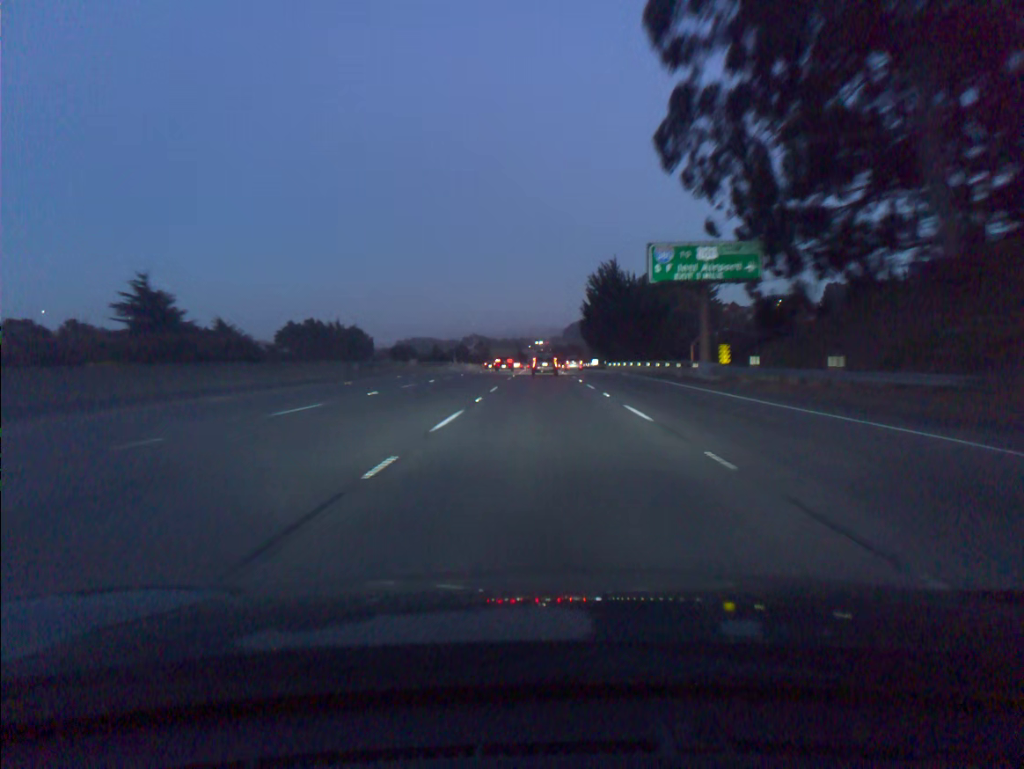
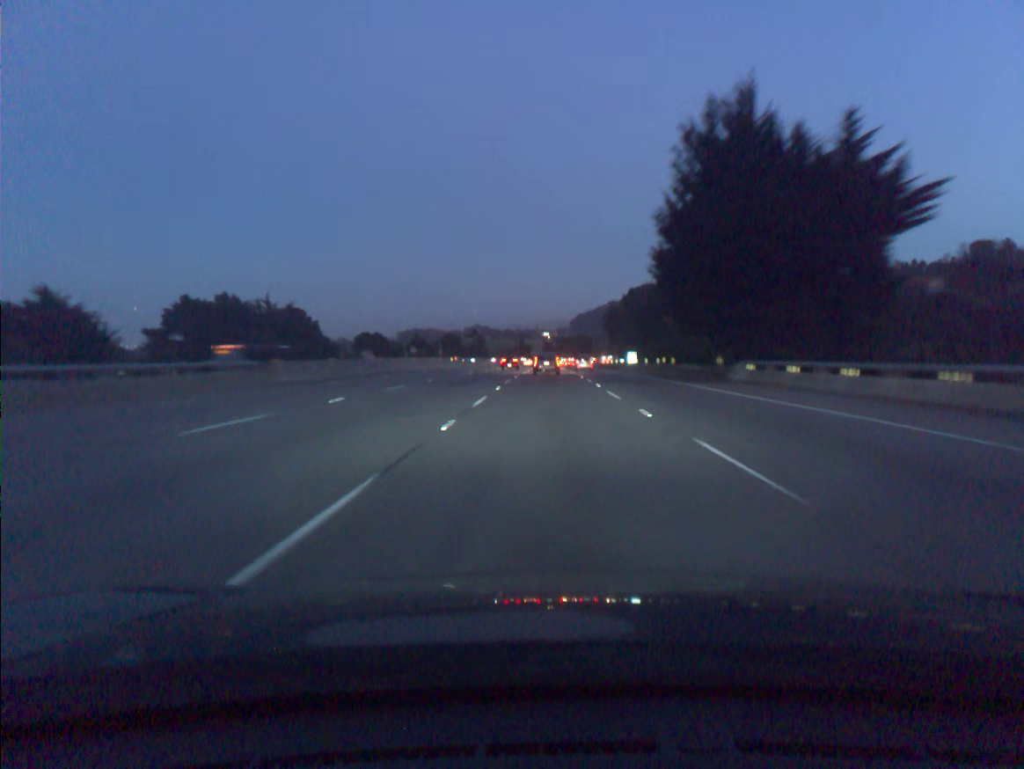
(-0.3, +66.6) m; 0°
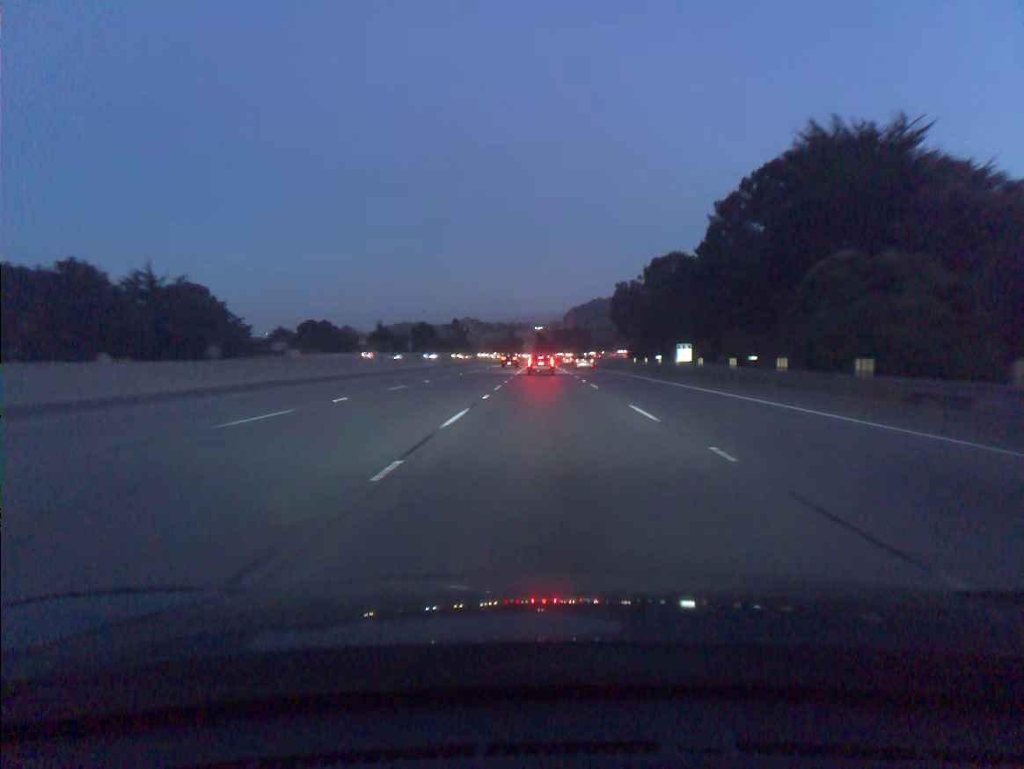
(+0.2, +49.5) m; +1°
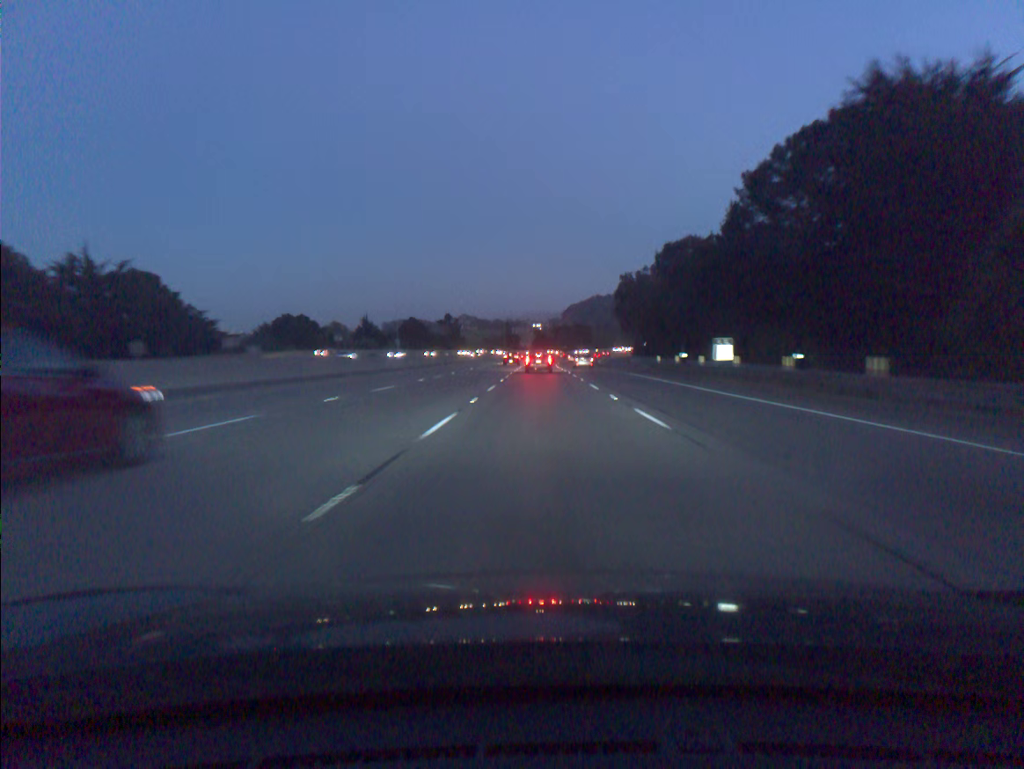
(0.0, +16.4) m; 0°
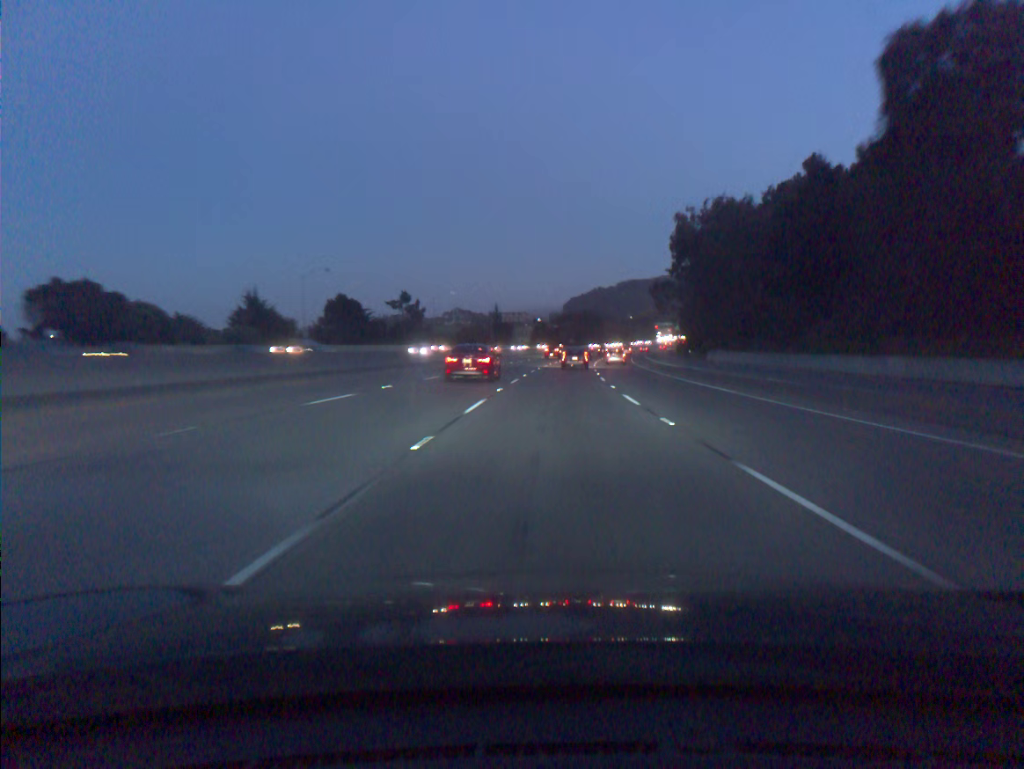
(-0.5, +81.6) m; 0°
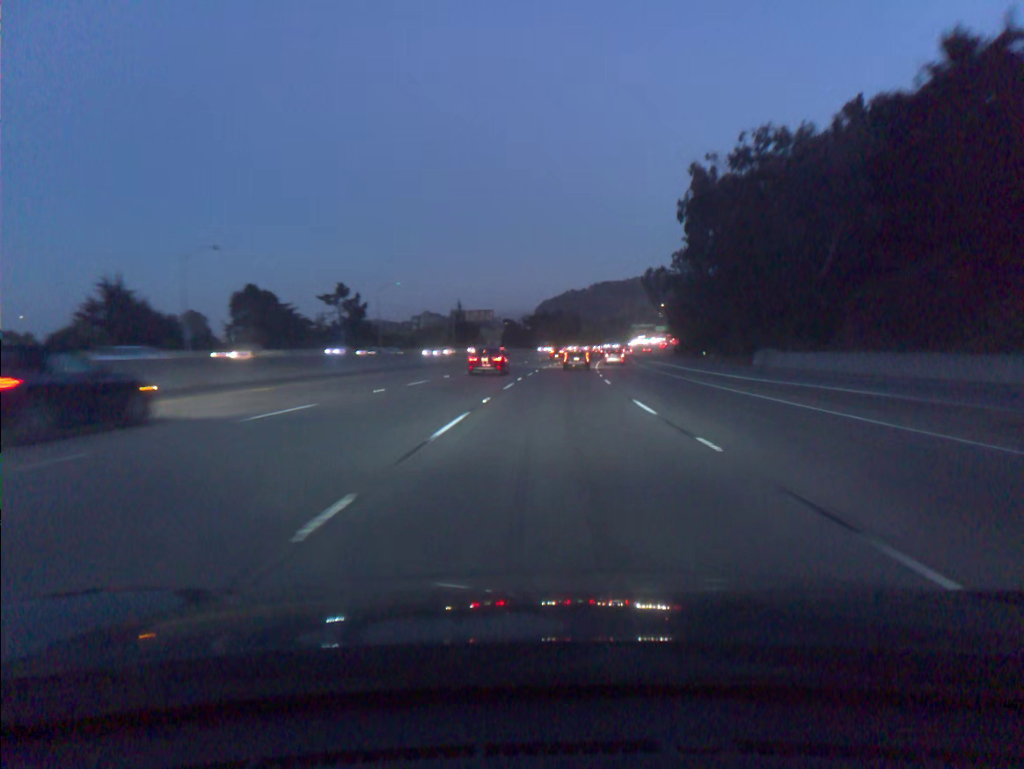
(+0.5, +32.5) m; +2°
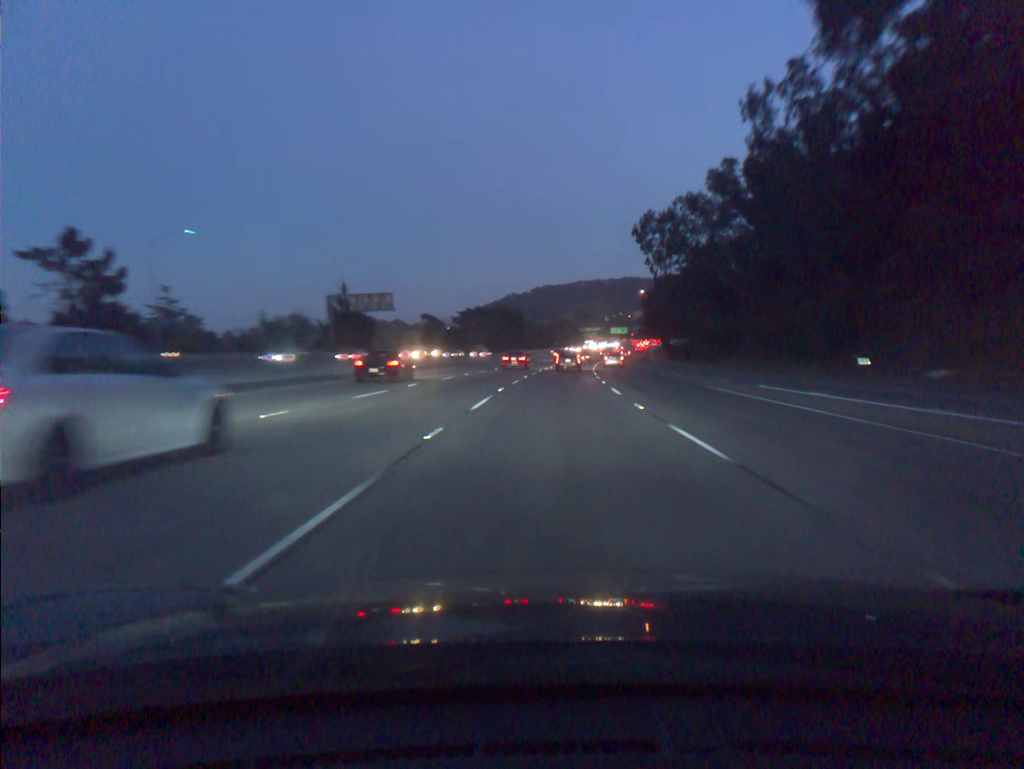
(+2.4, +64.9) m; +4°
